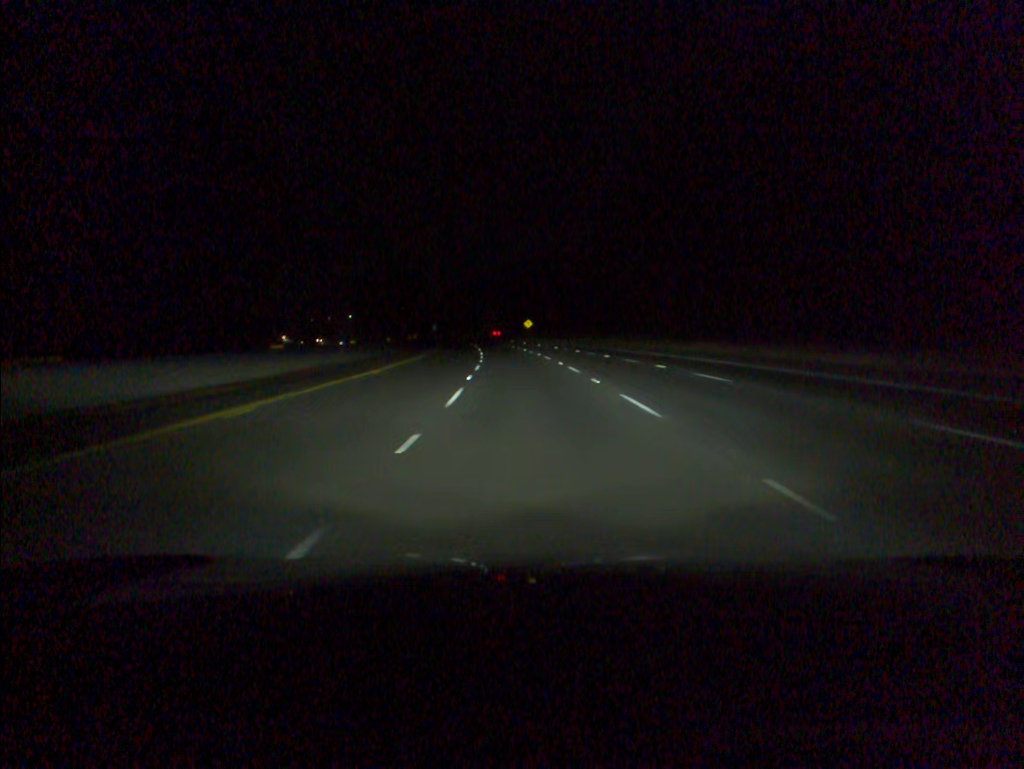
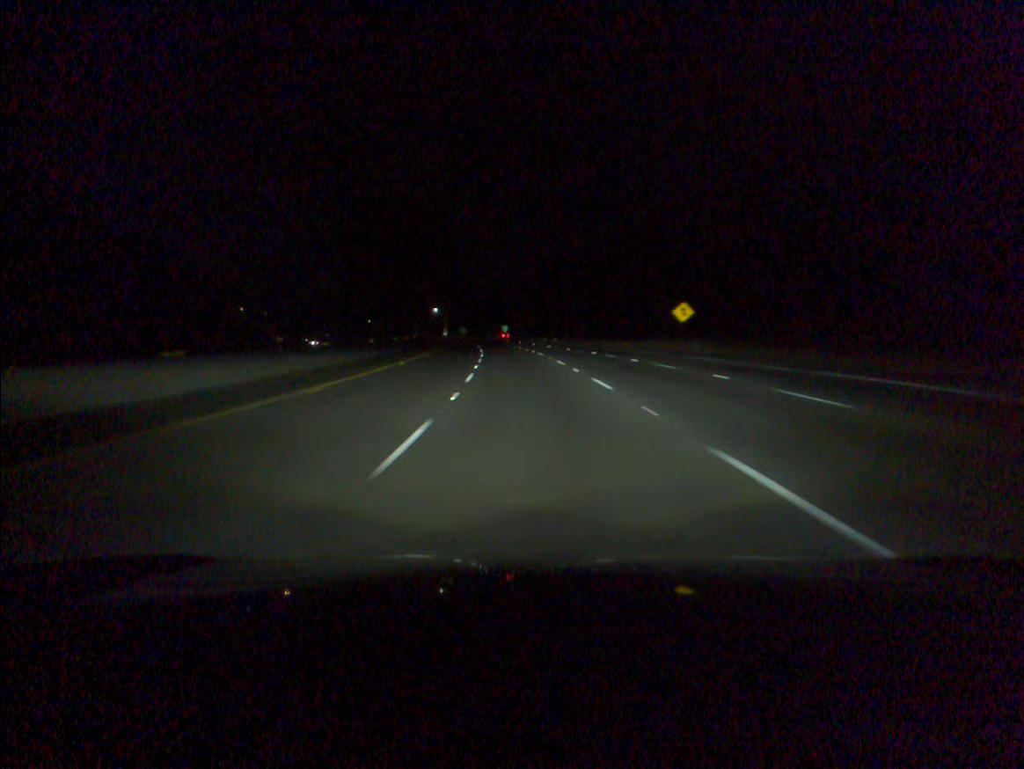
(-5.4, +94.7) m; -7°
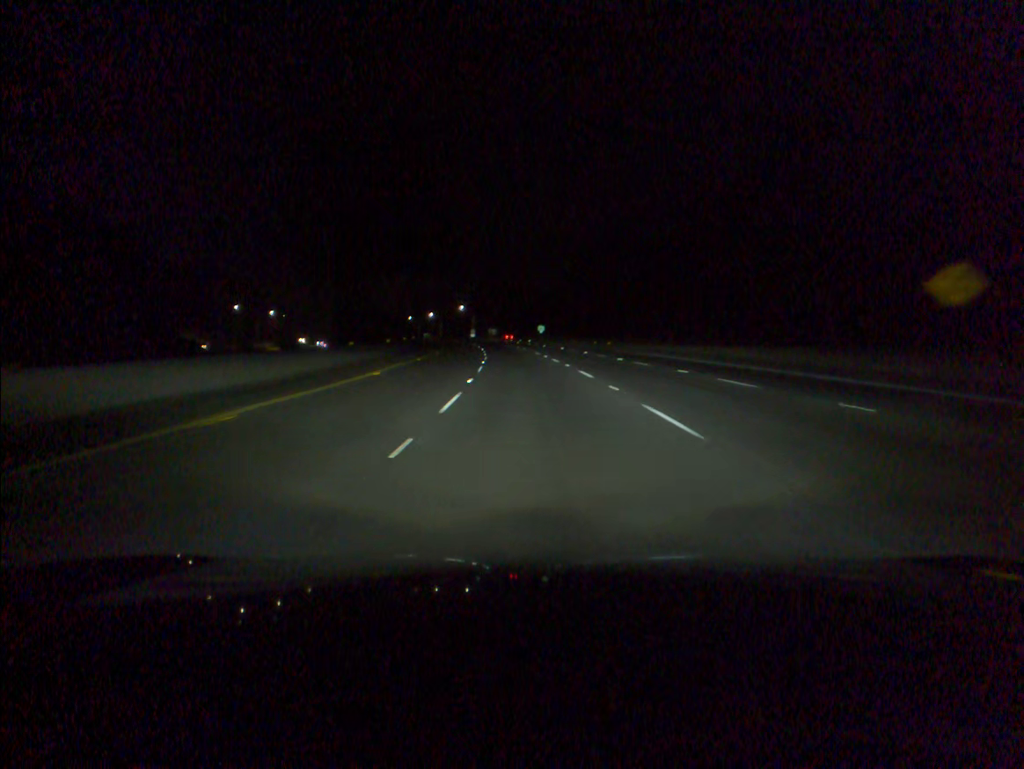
(-0.9, +37.9) m; -3°
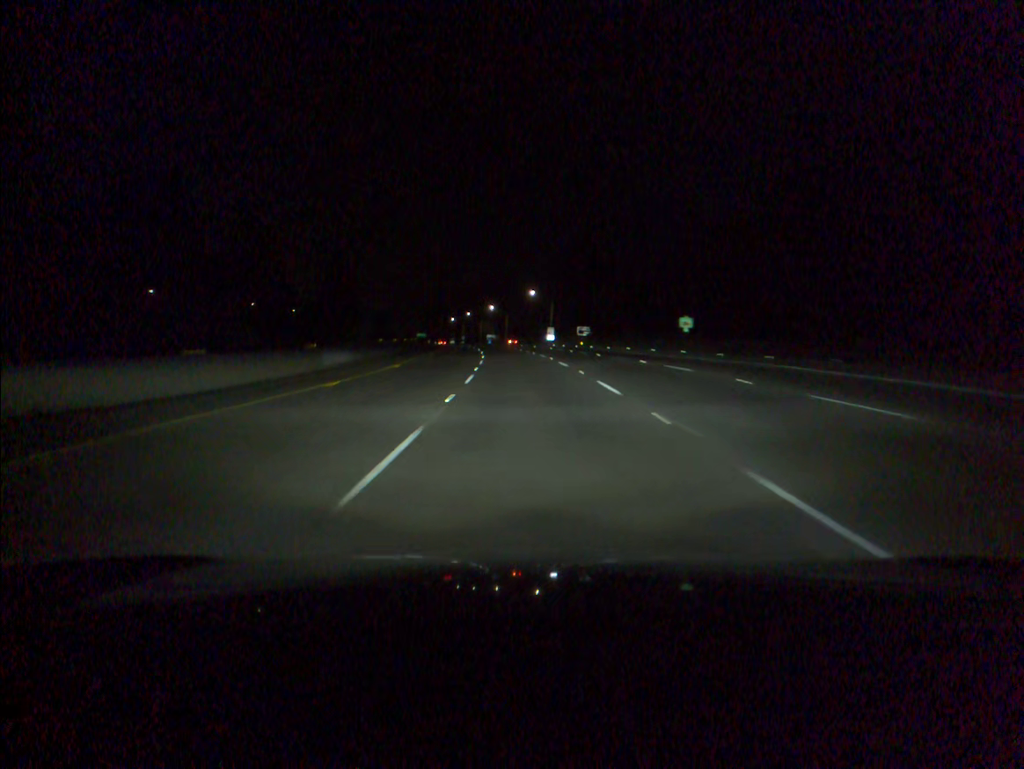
(-5.0, +94.2) m; -6°
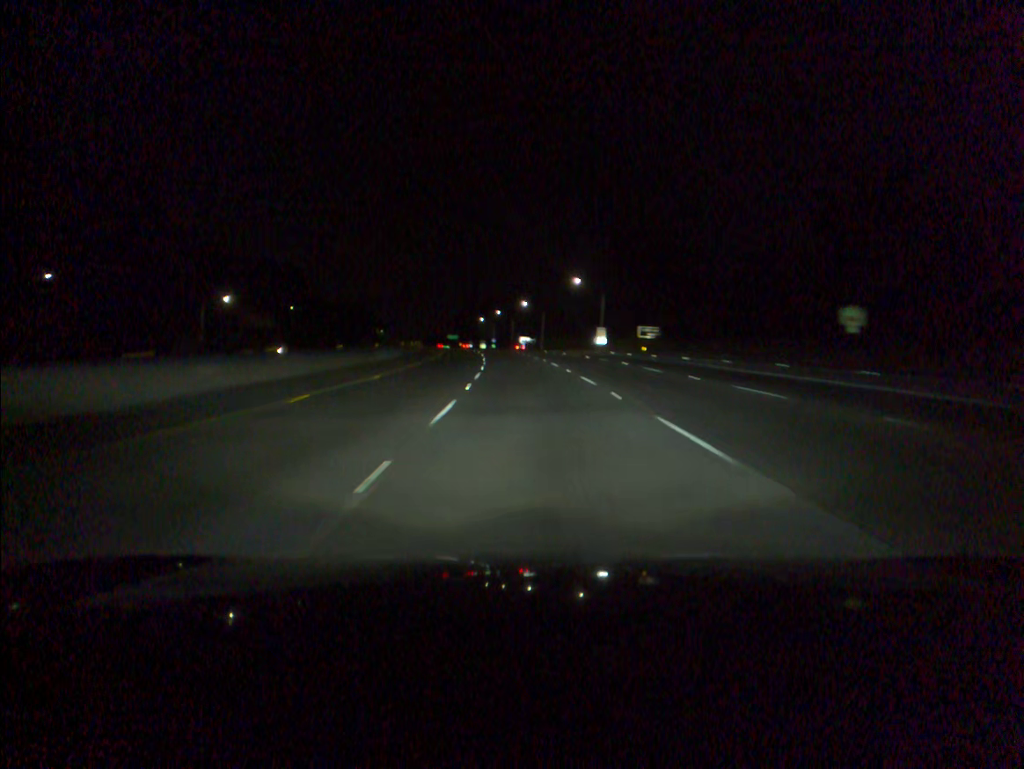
(-0.8, +37.9) m; -3°
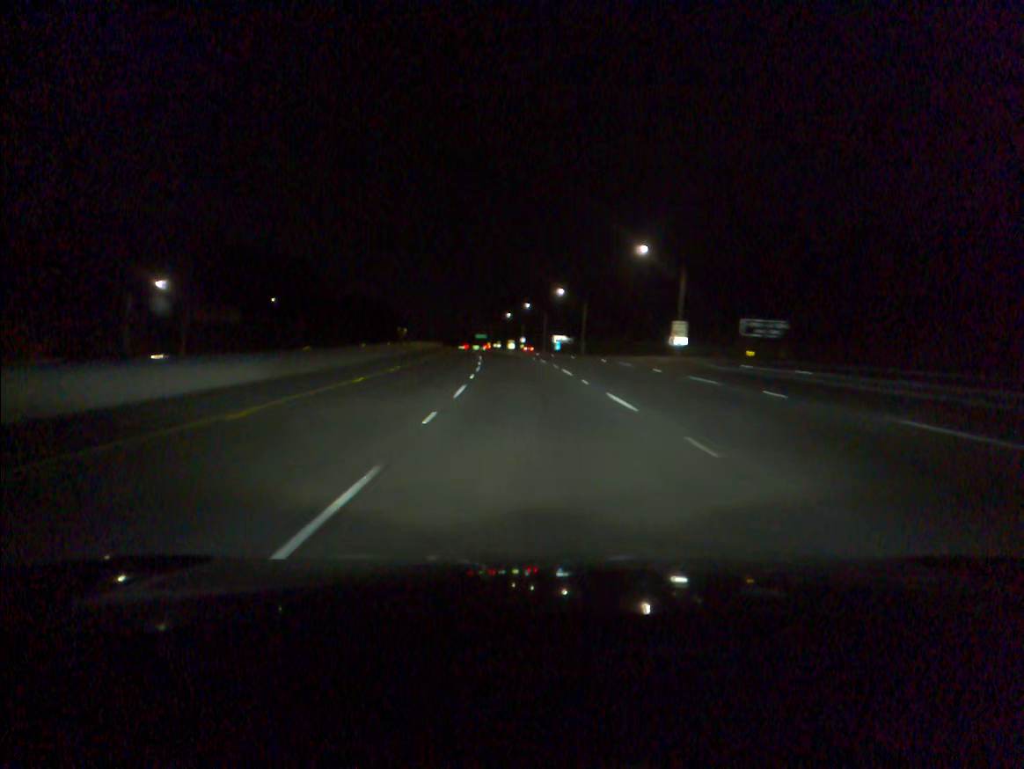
(-0.7, +38.0) m; -2°
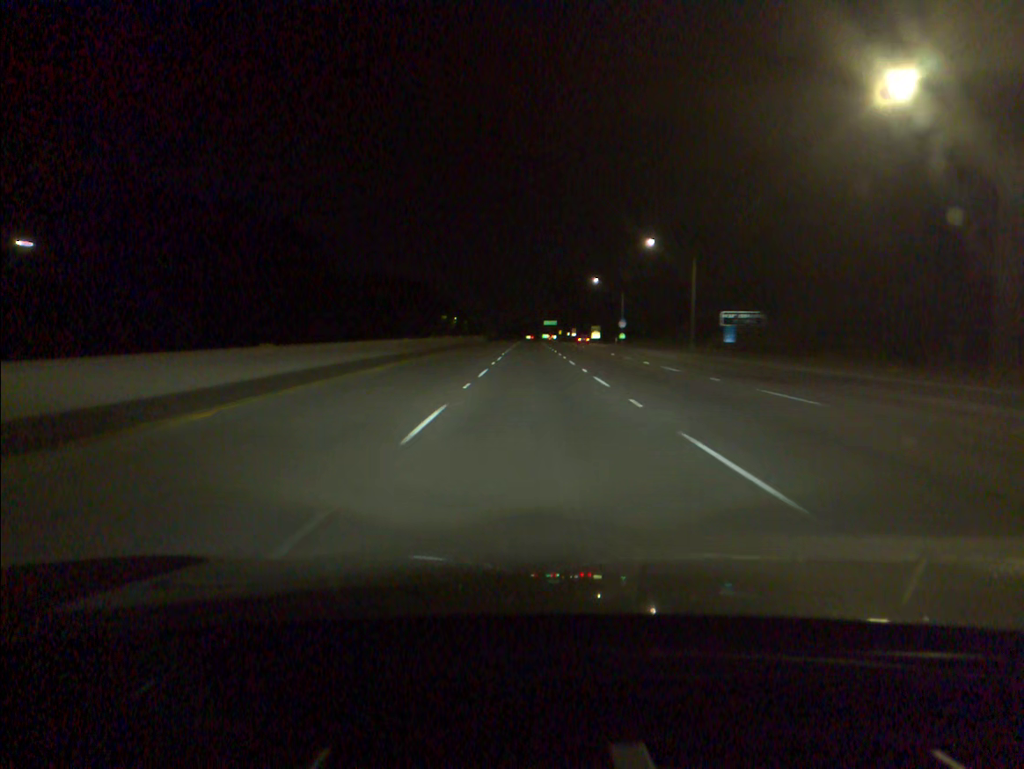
(-5.2, +95.4) m; -5°
